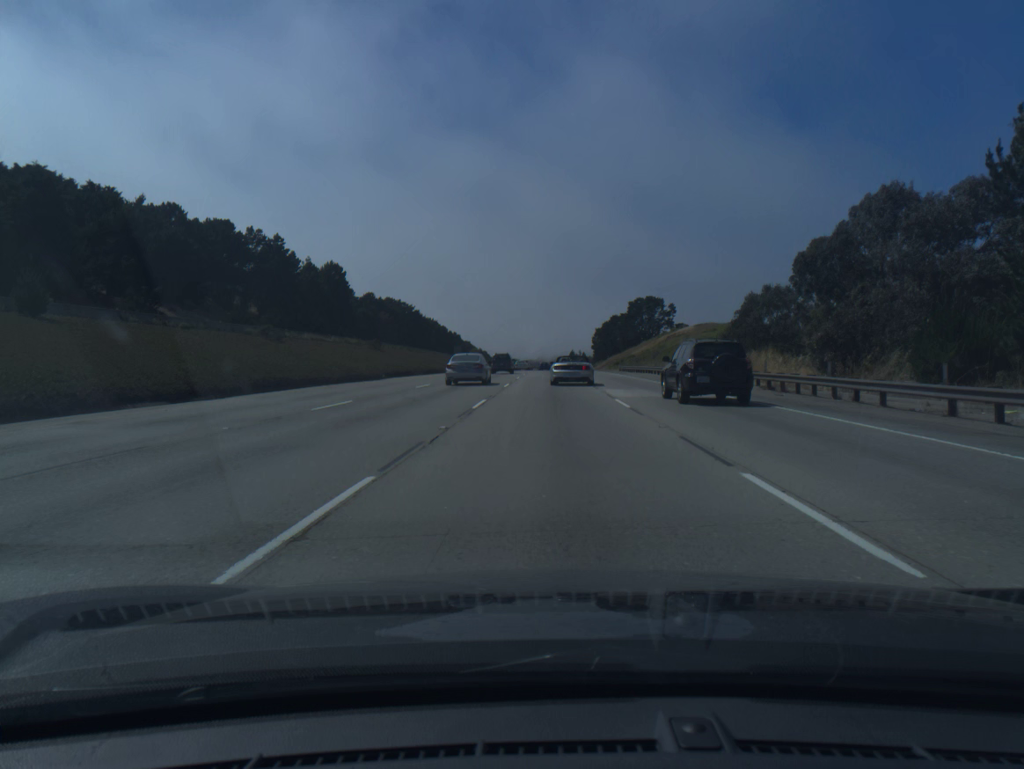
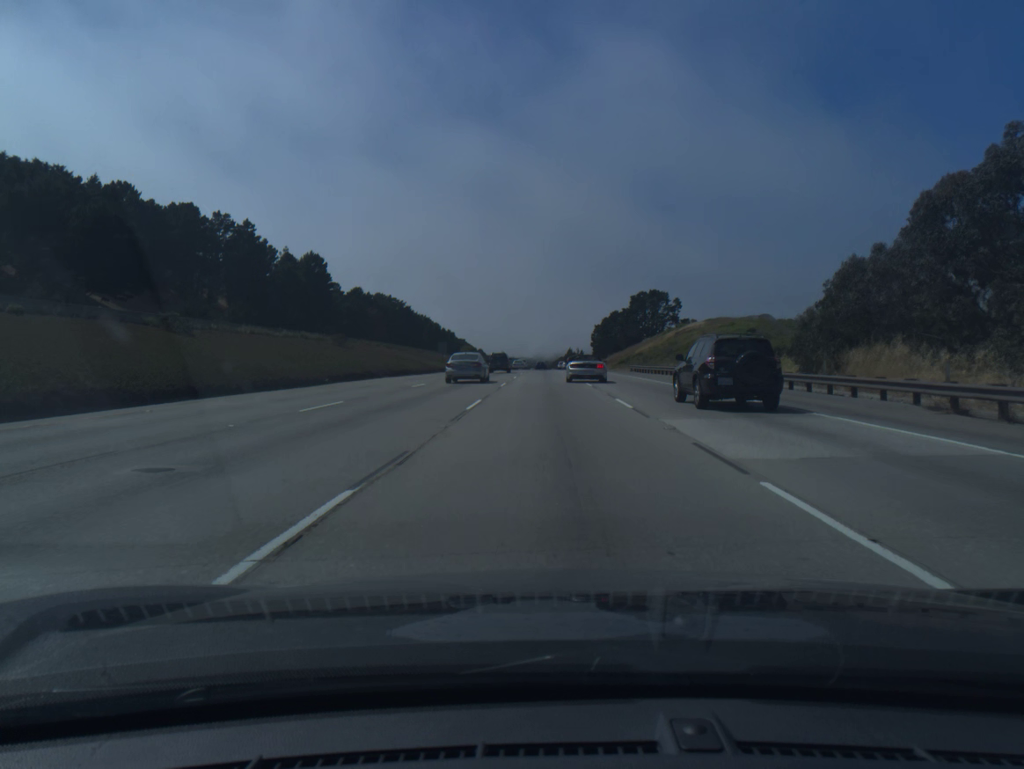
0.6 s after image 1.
(0.0, +15.5) m; 0°
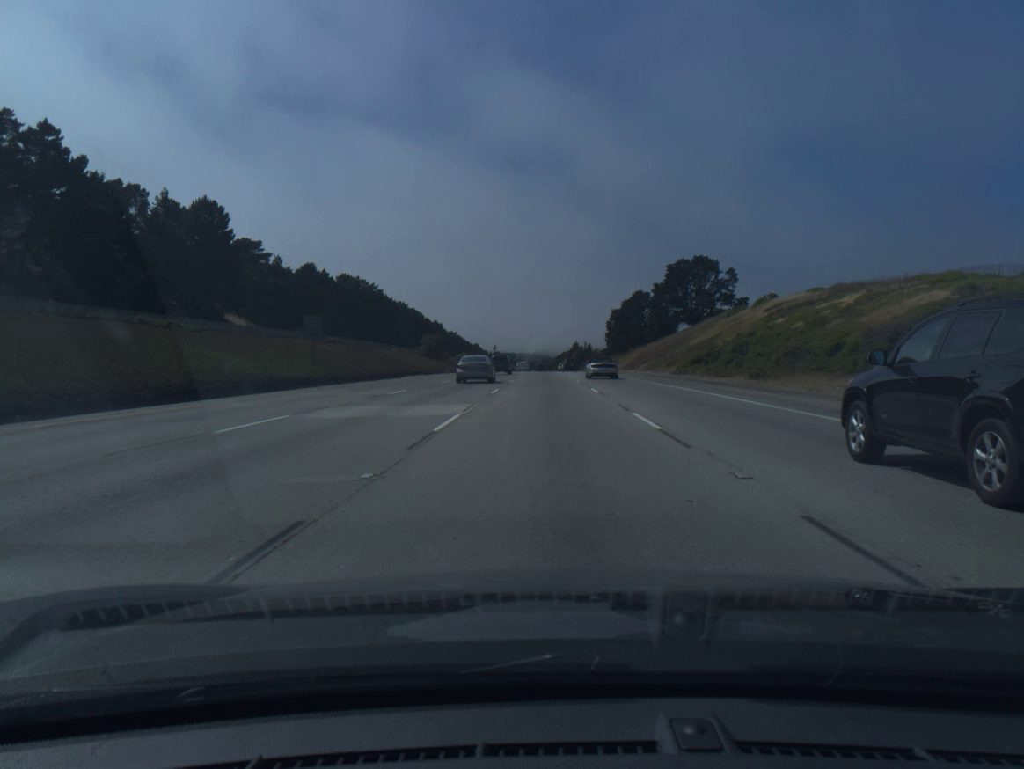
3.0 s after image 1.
(+0.1, +63.2) m; 0°
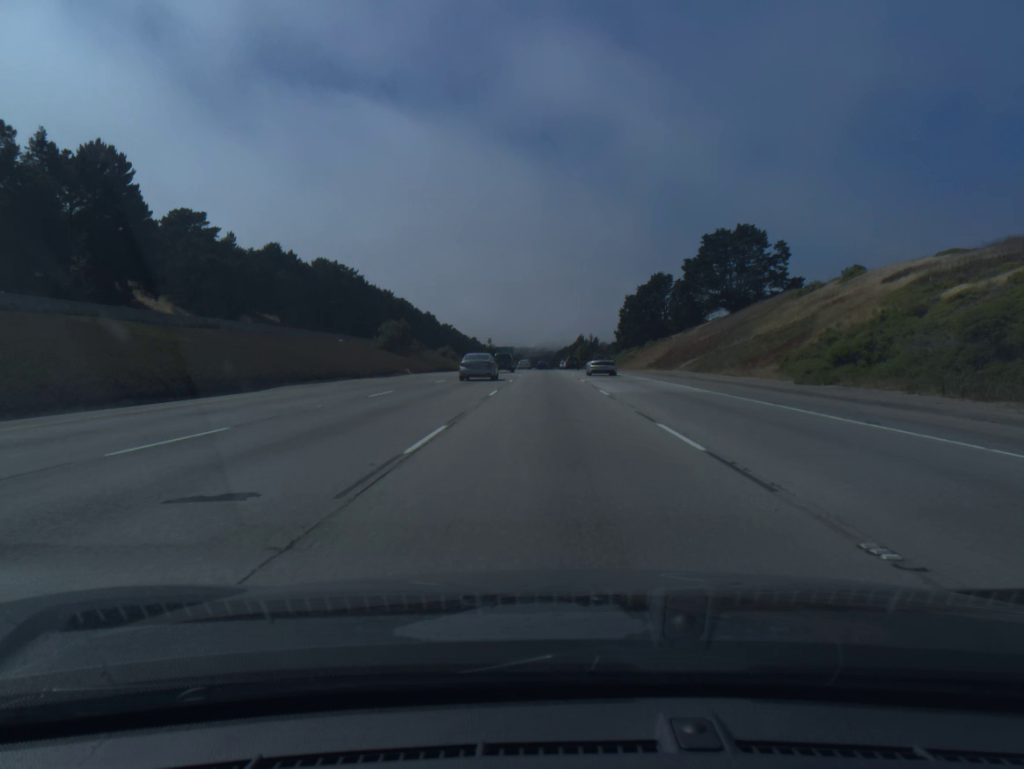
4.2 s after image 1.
(-0.1, +32.6) m; 0°
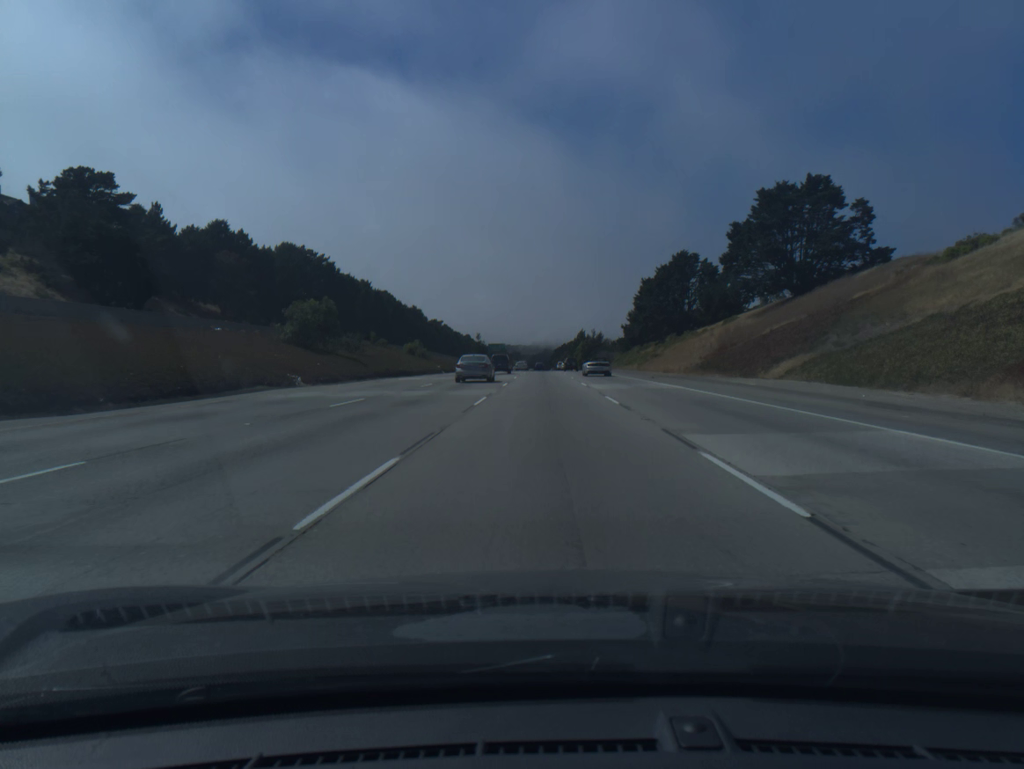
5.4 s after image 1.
(+0.1, +33.2) m; 0°
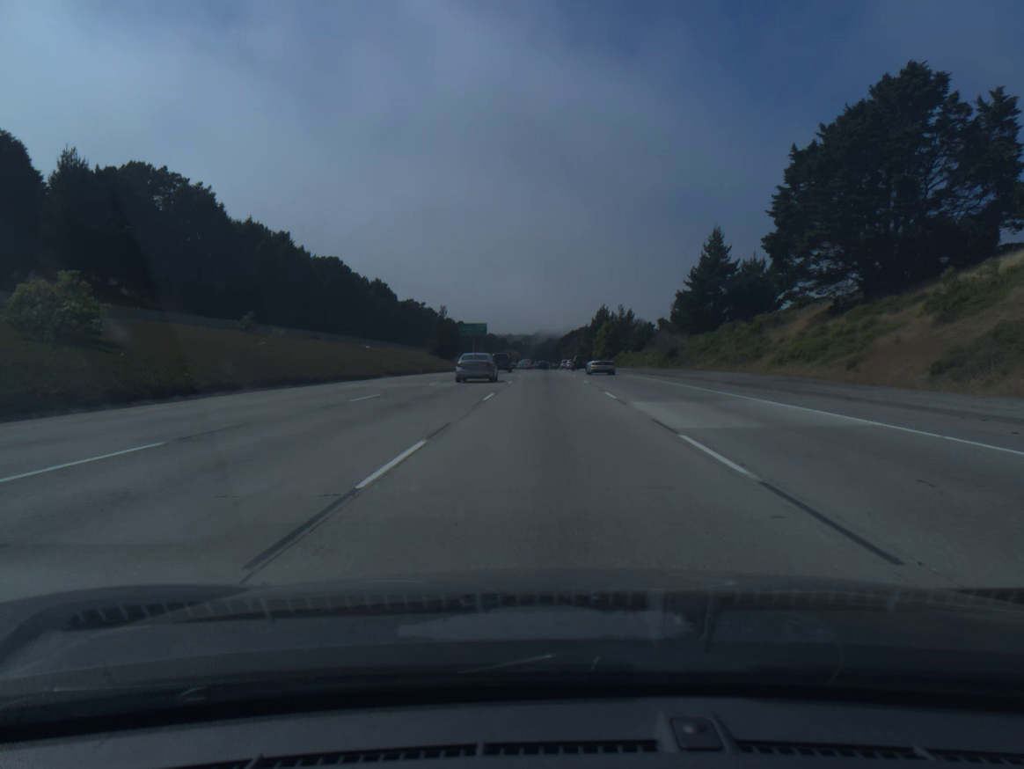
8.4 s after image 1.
(-0.2, +86.0) m; 0°
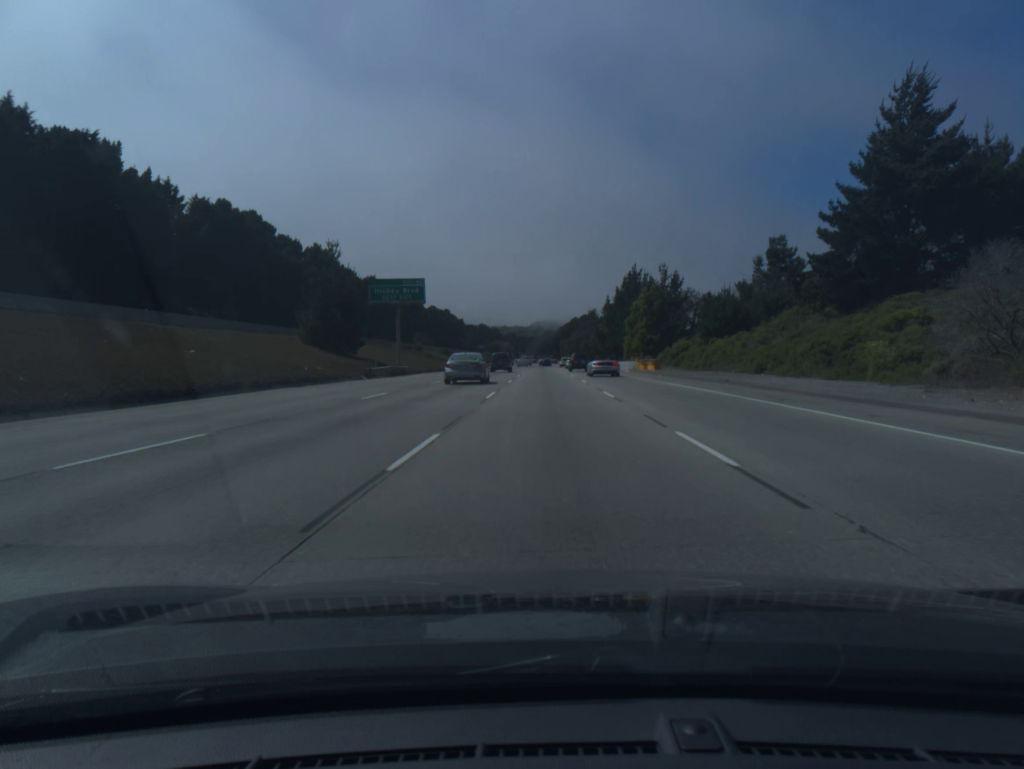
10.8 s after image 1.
(+0.1, +71.8) m; 0°
